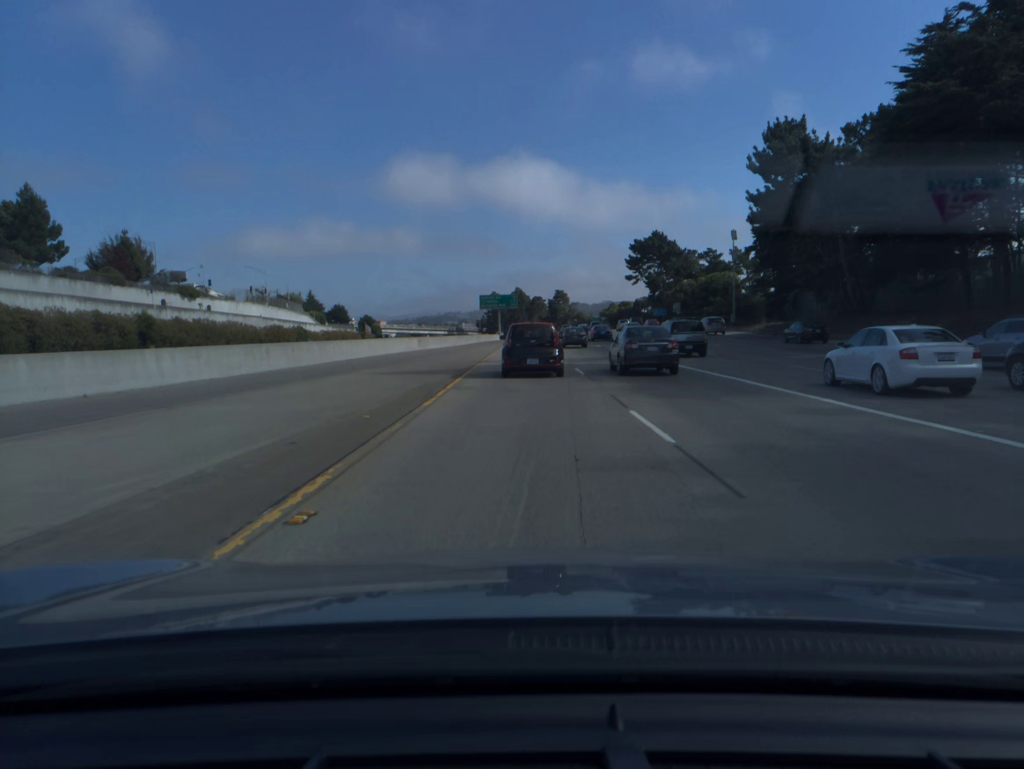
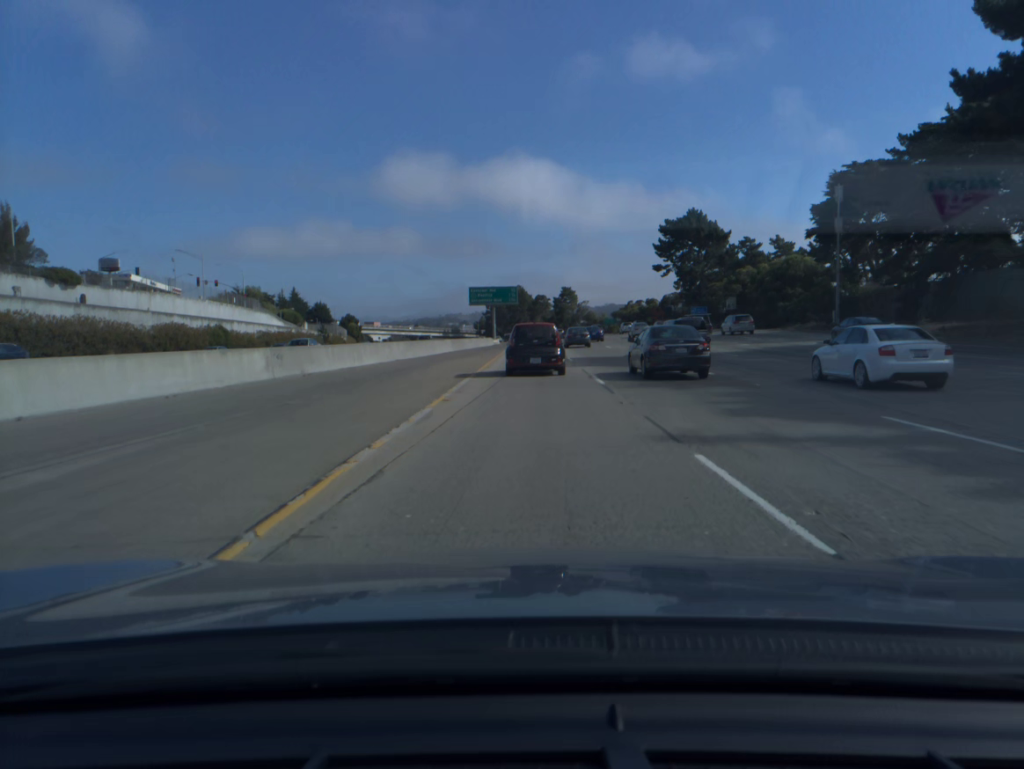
(-0.1, +33.9) m; 0°
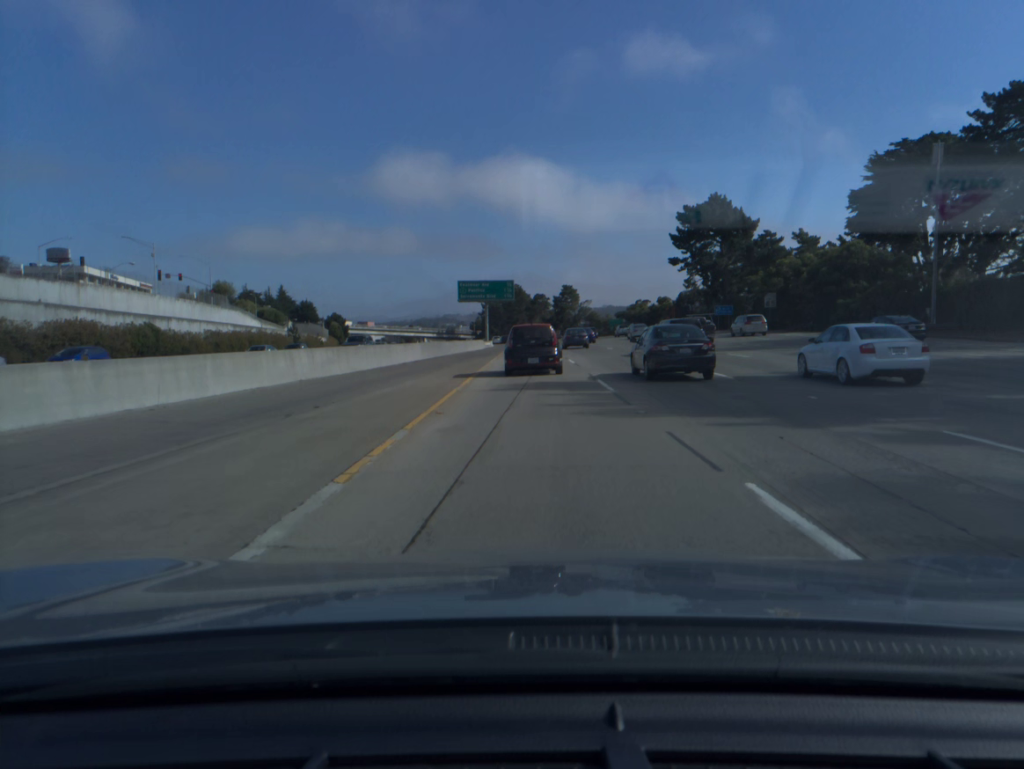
(0.0, +16.7) m; 0°
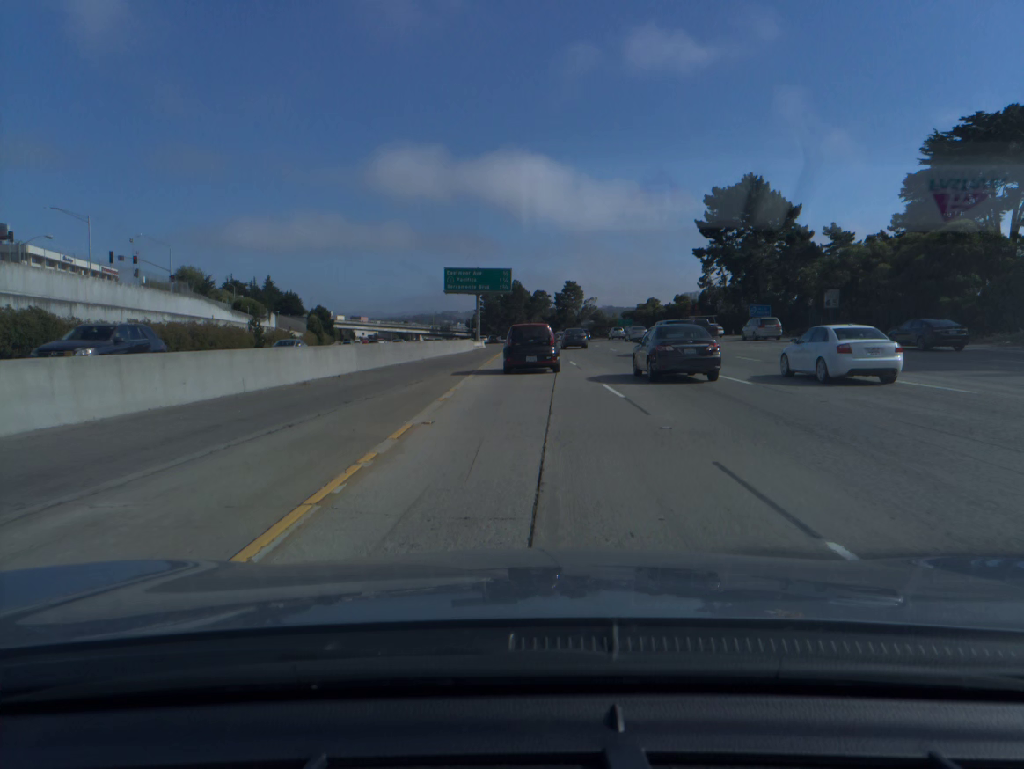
(0.0, +16.5) m; 0°
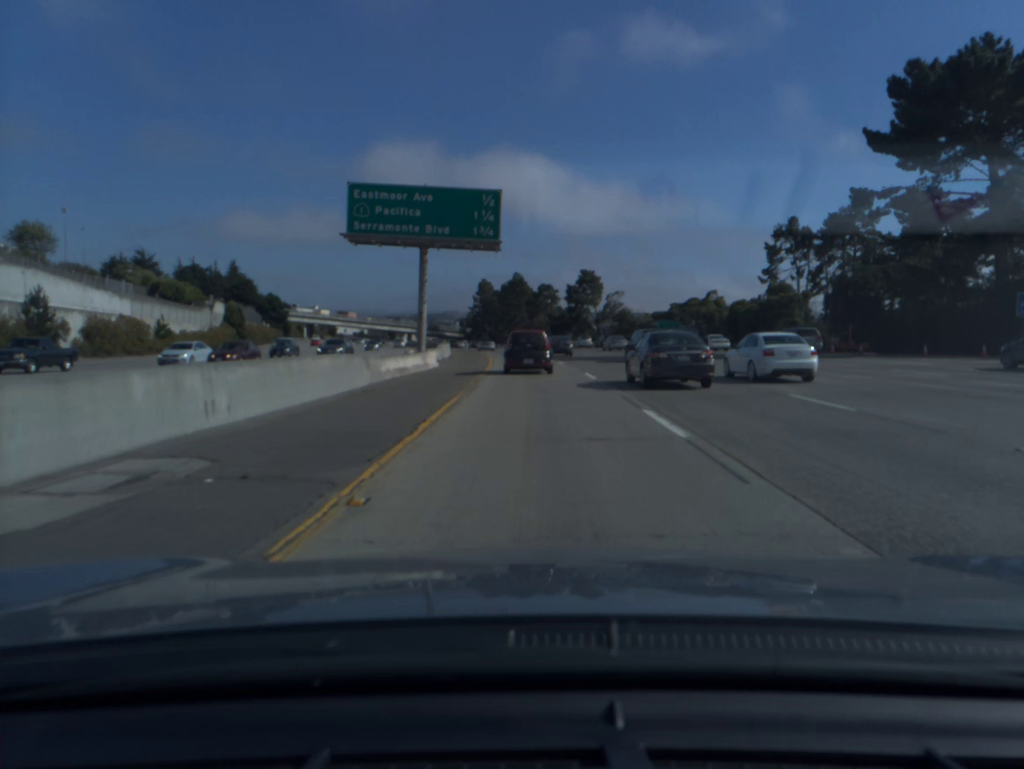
(0.0, +49.0) m; 0°
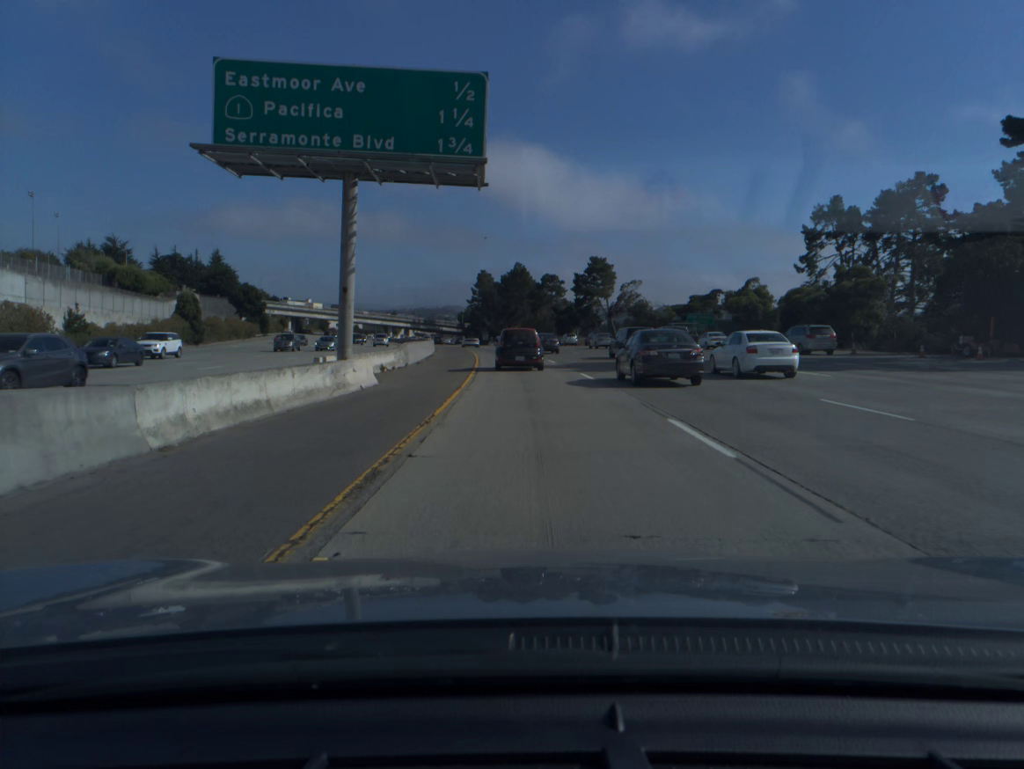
(0.0, +16.3) m; 0°
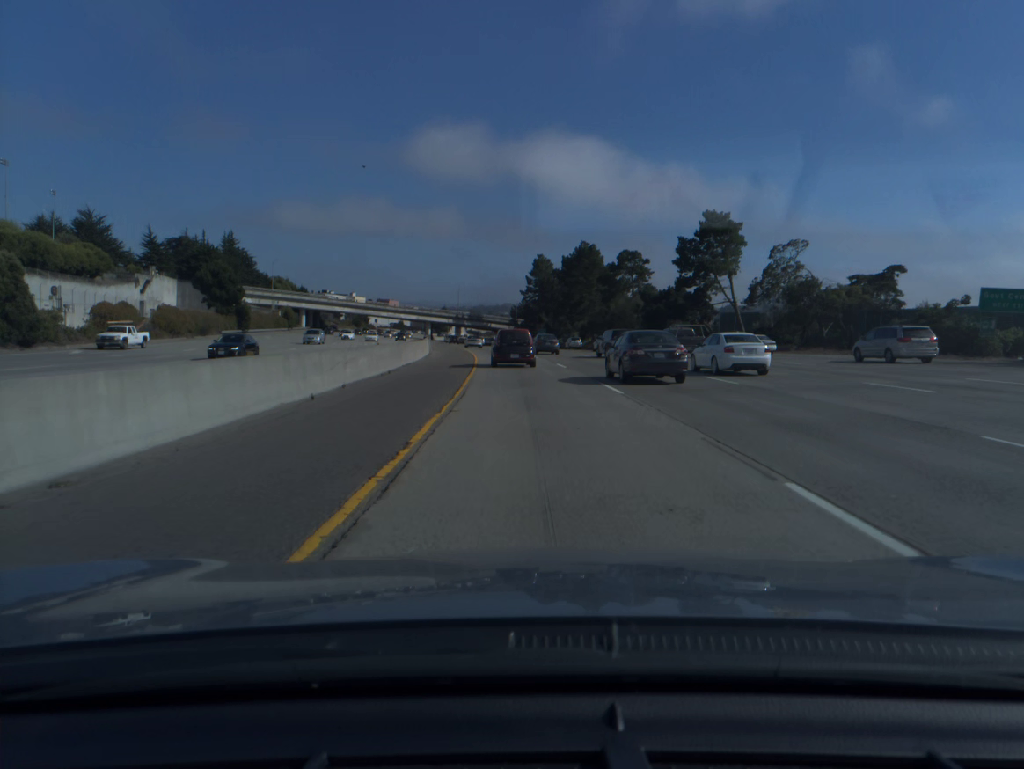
(-1.5, +48.9) m; -4°
